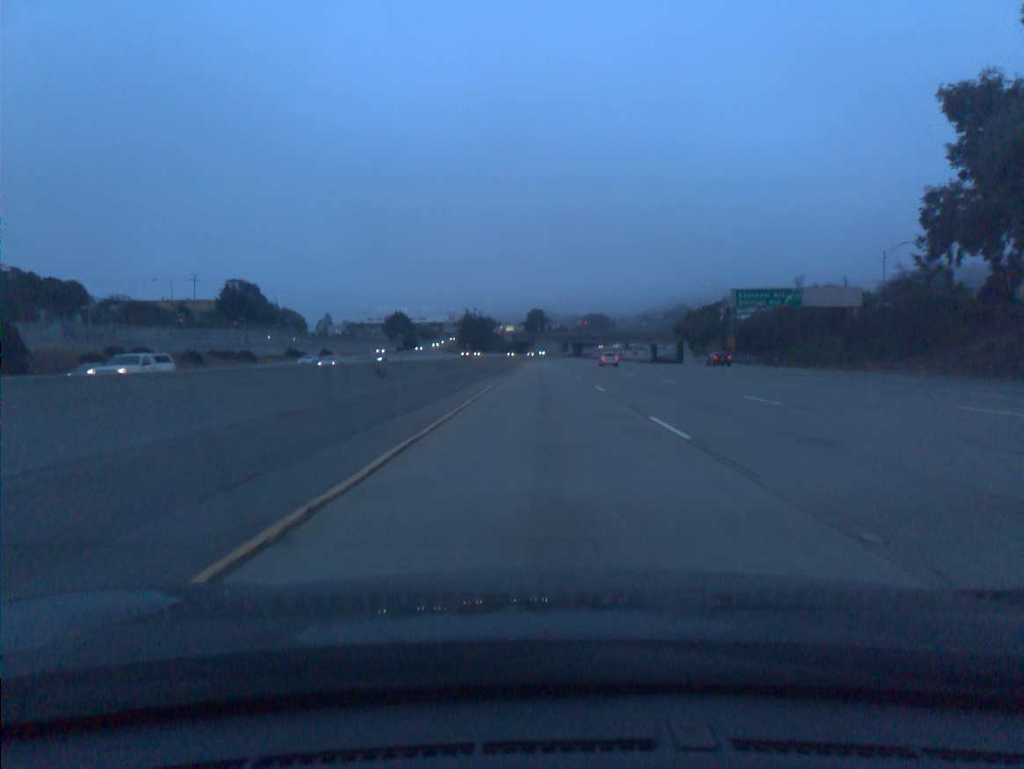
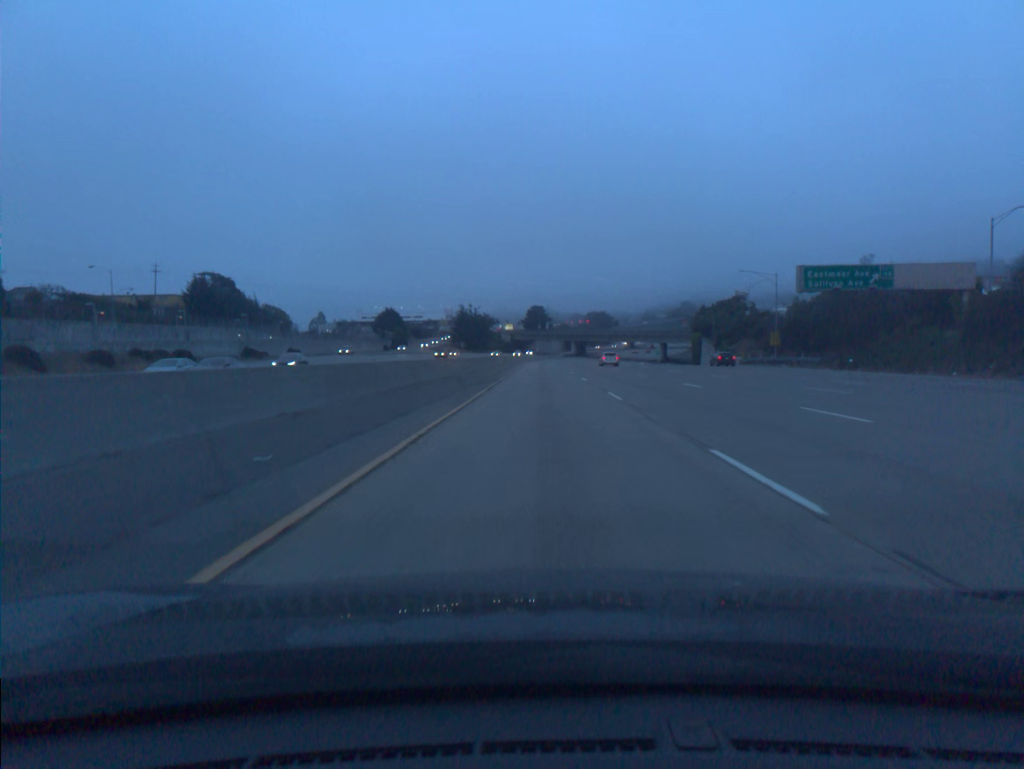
(0.0, +19.8) m; 0°
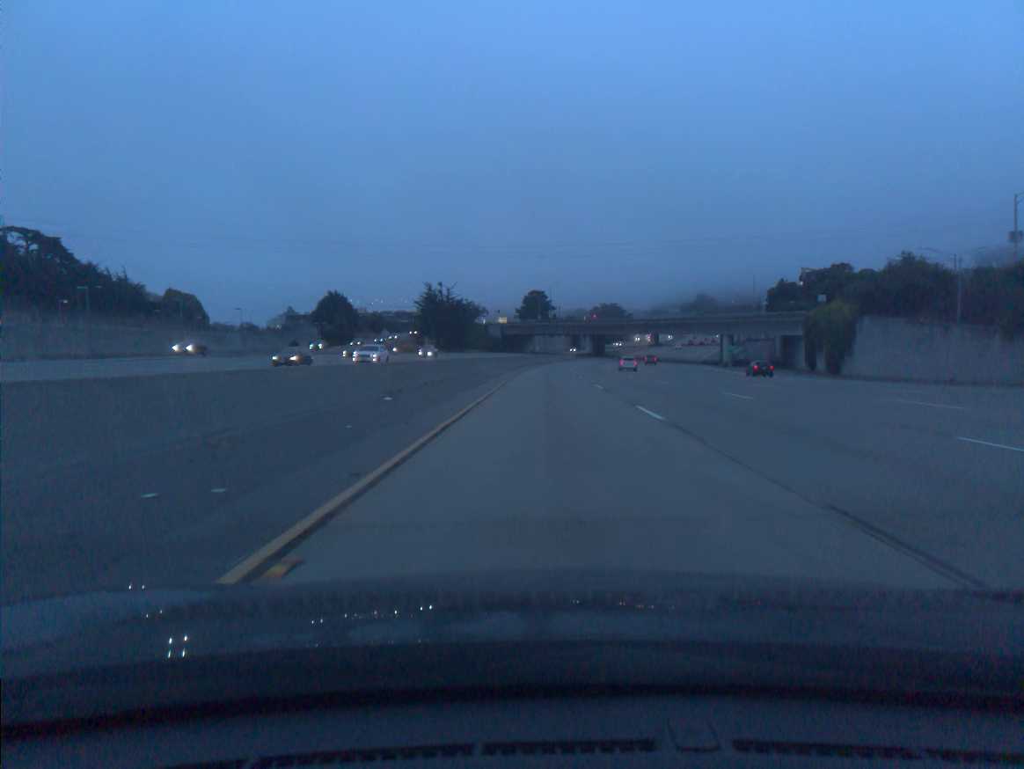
(-0.1, +79.1) m; 0°
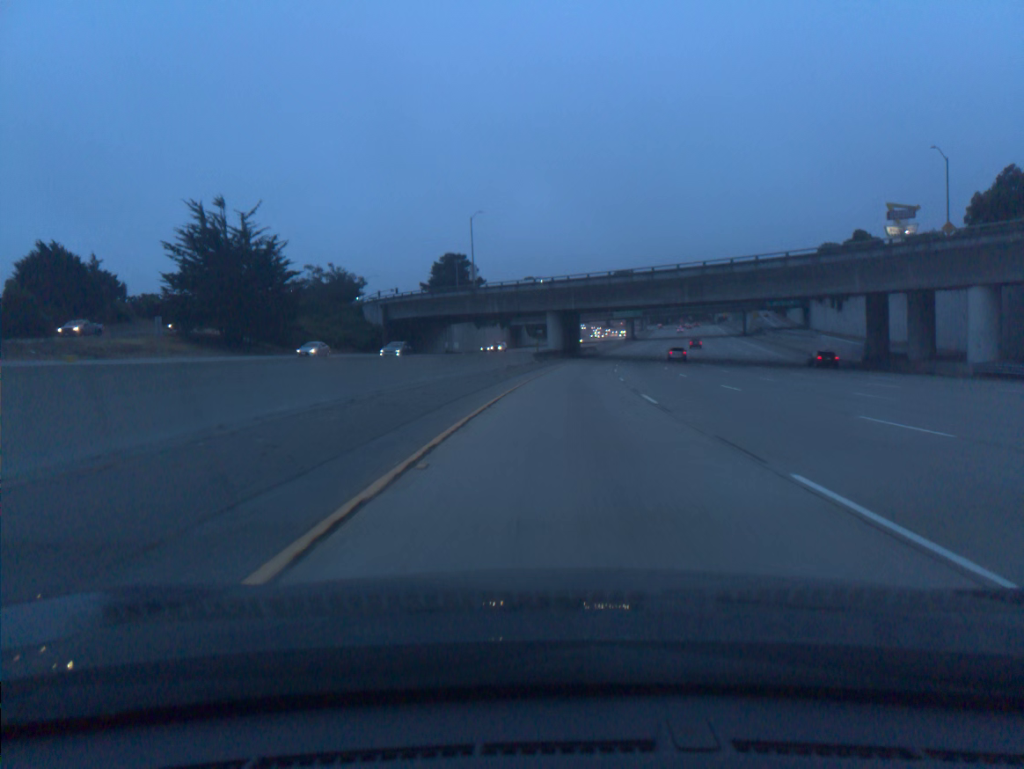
(+2.2, +98.6) m; +5°
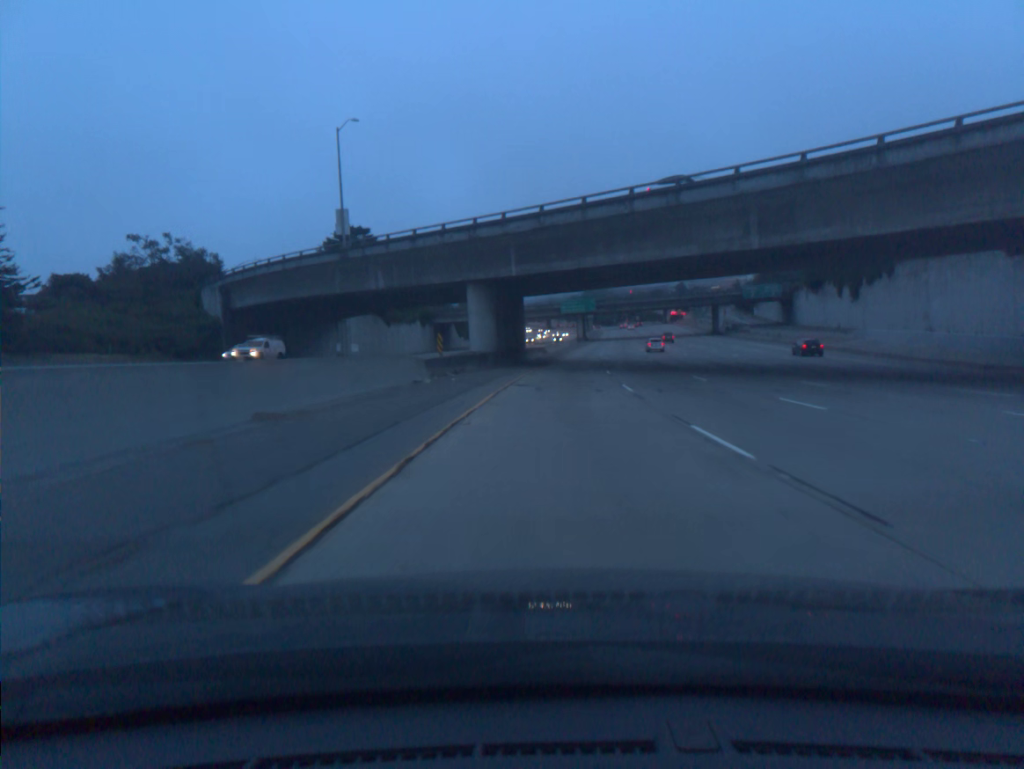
(+1.6, +39.2) m; +5°
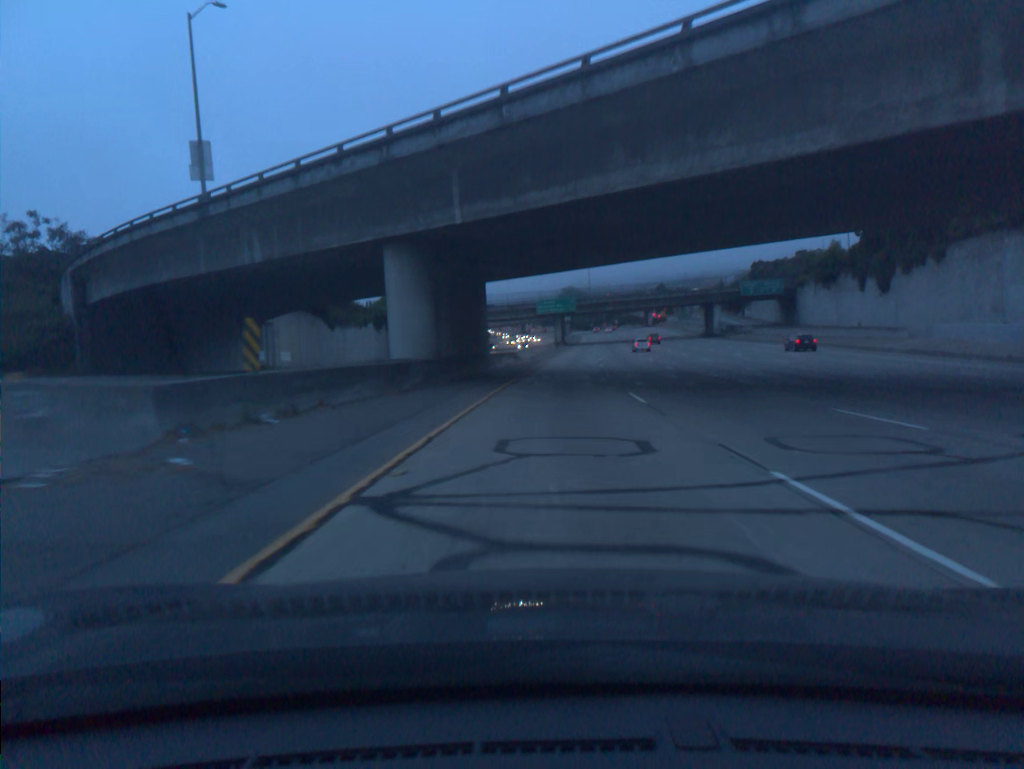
(+0.3, +19.6) m; +2°
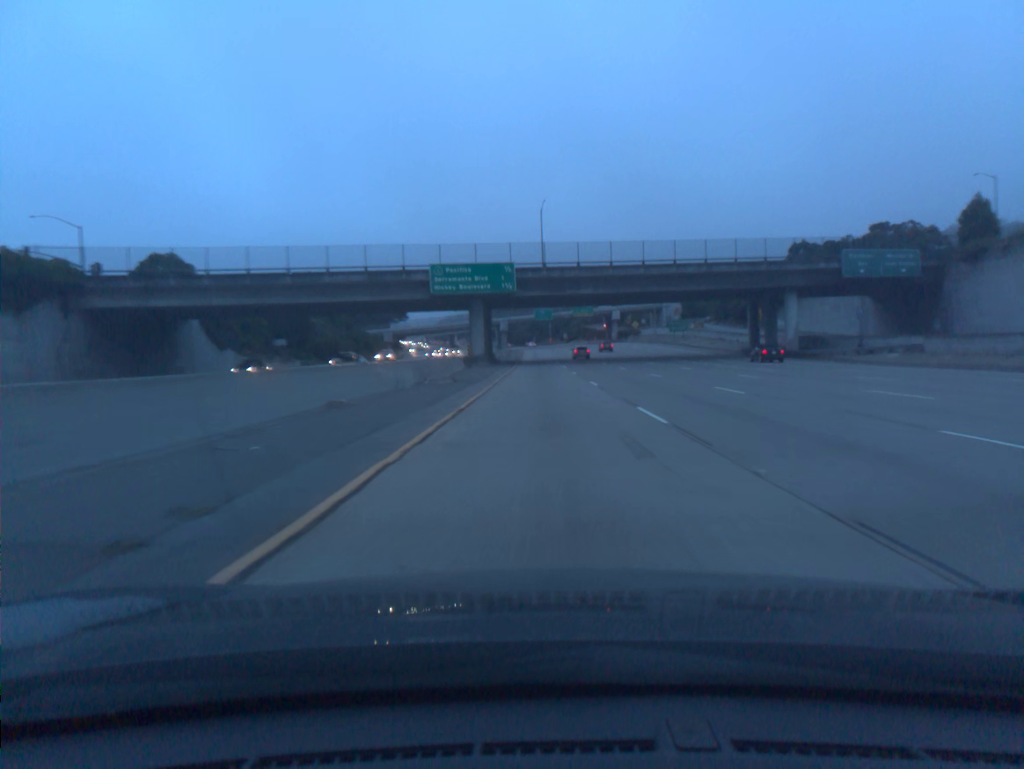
(+3.7, +77.9) m; +5°
